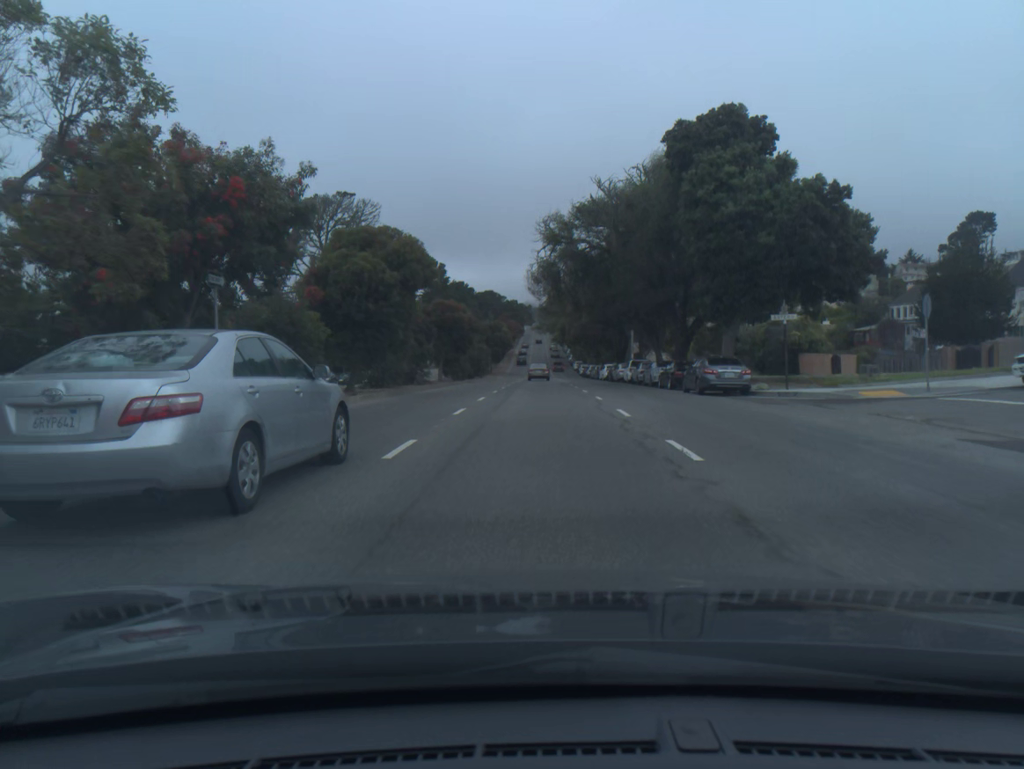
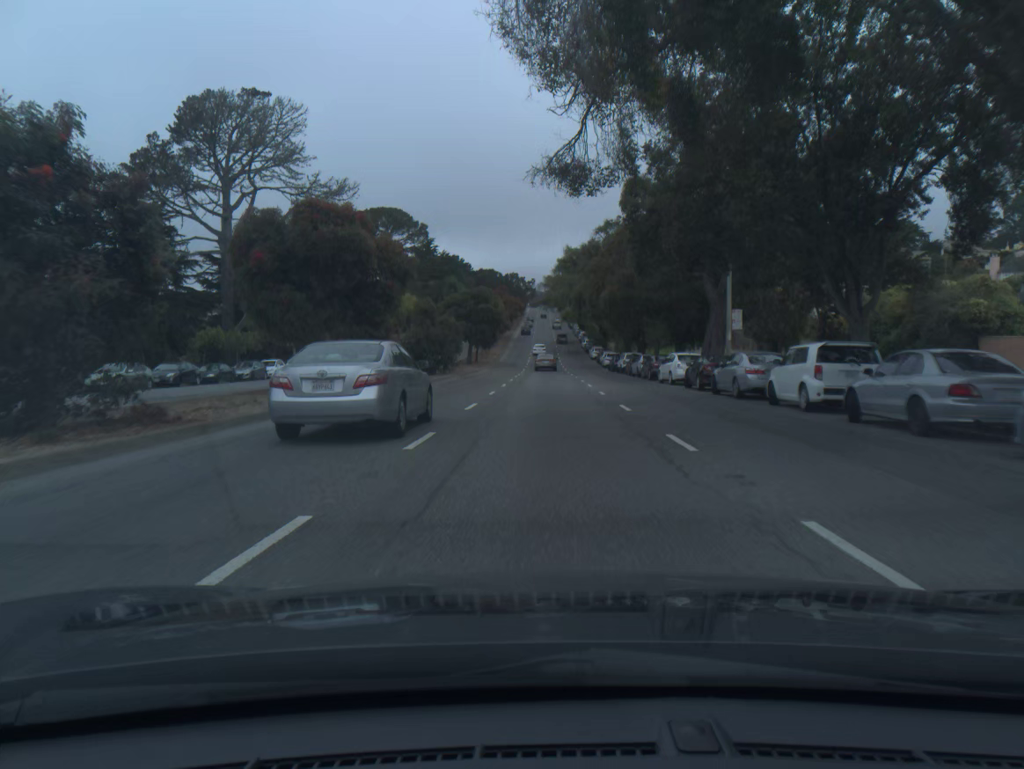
(-0.1, +34.6) m; 0°
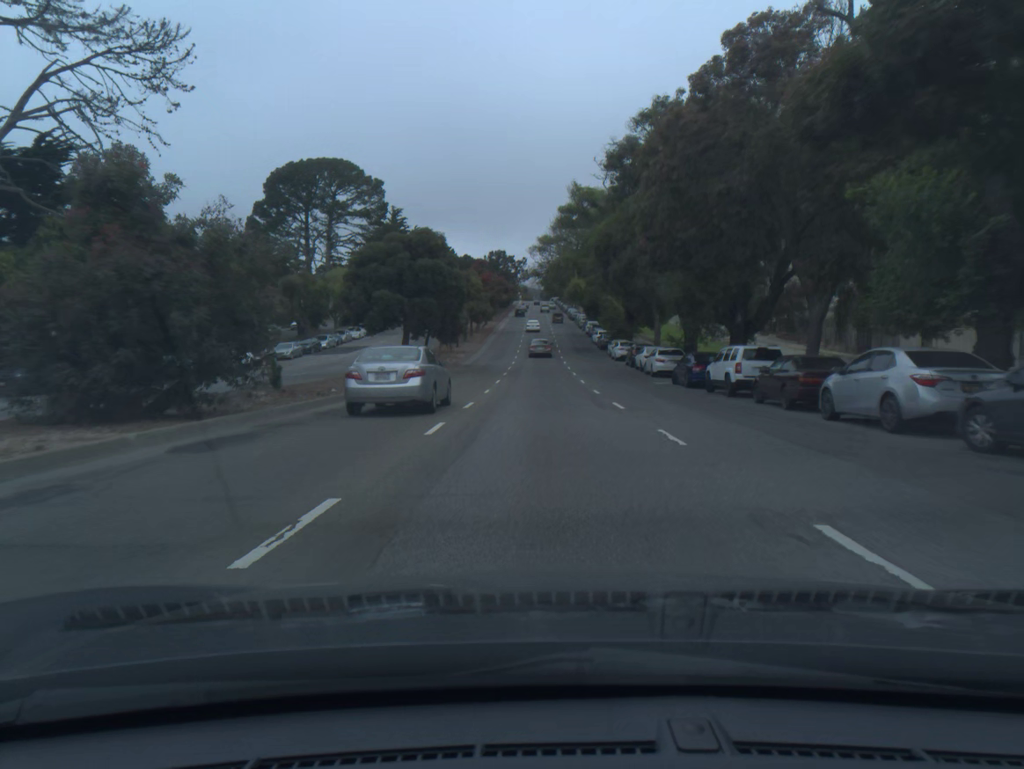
(+0.1, +35.5) m; +1°
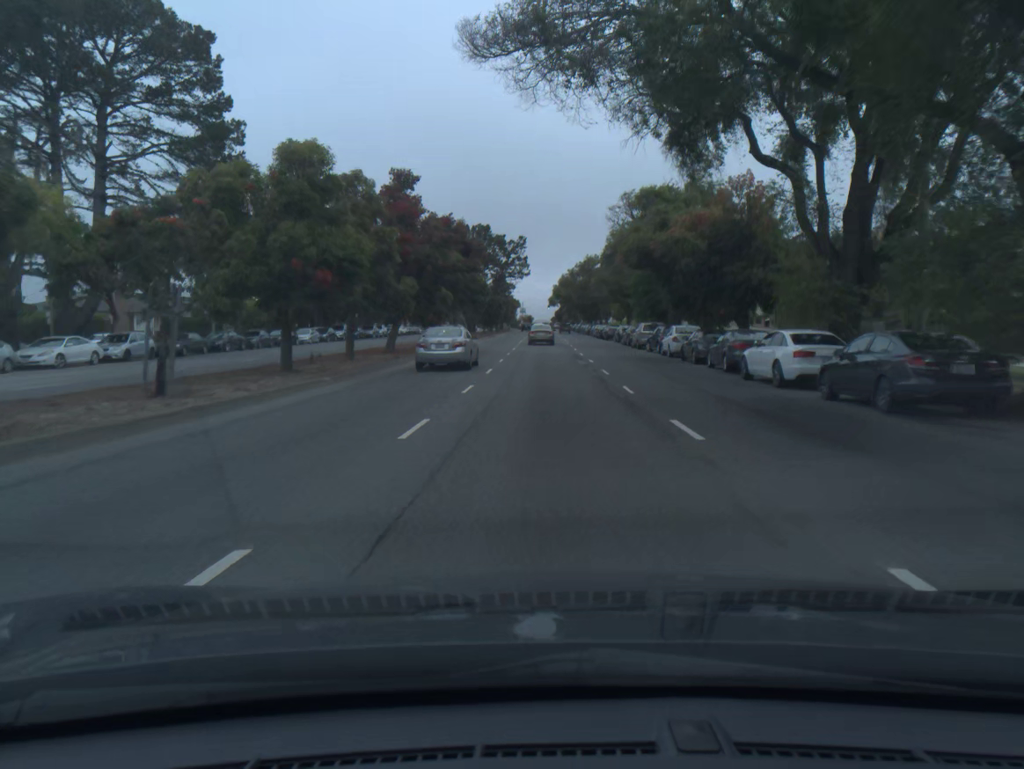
(-0.3, +59.6) m; -1°
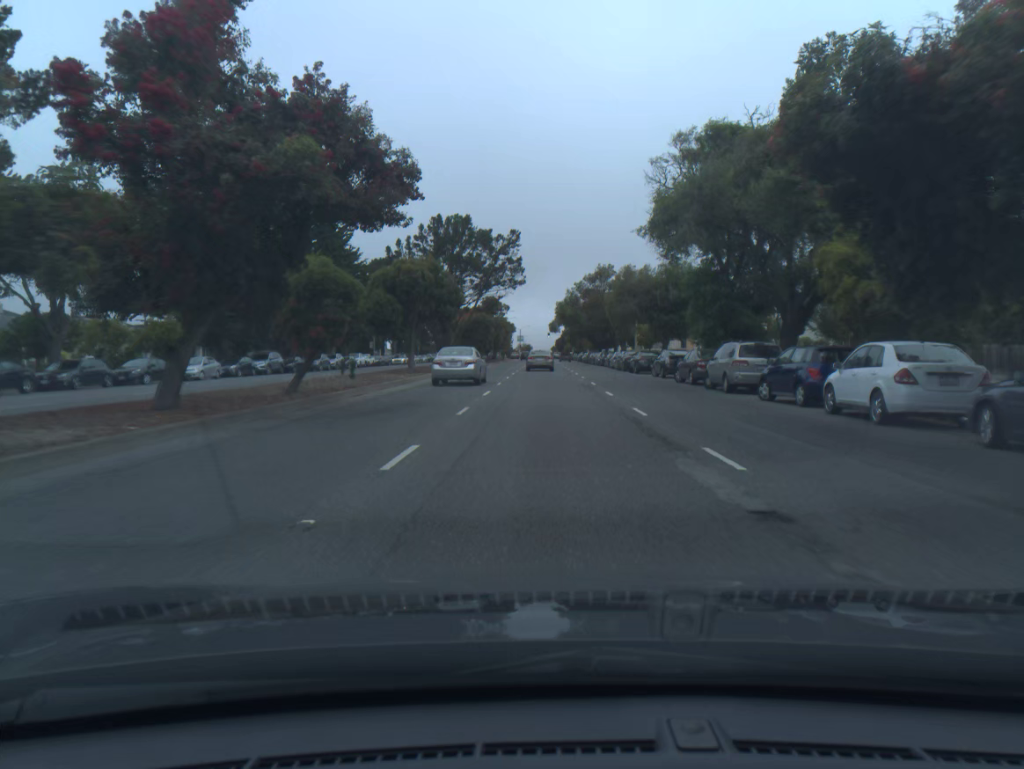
(-0.1, +23.2) m; 0°
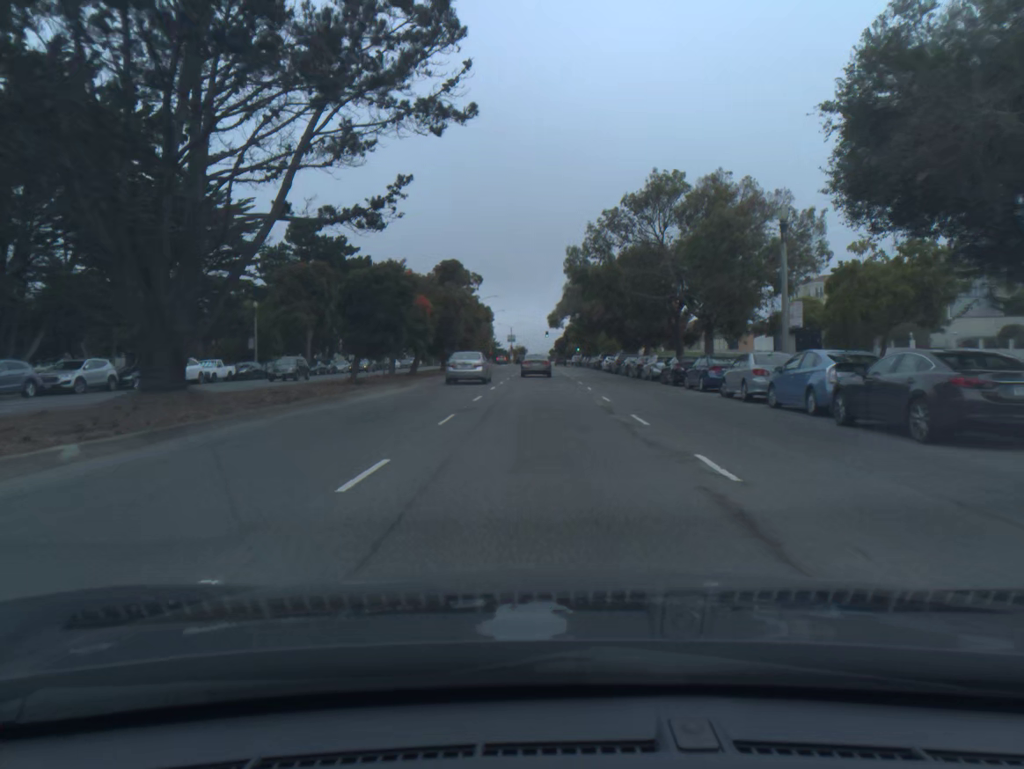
(+0.3, +44.5) m; +1°
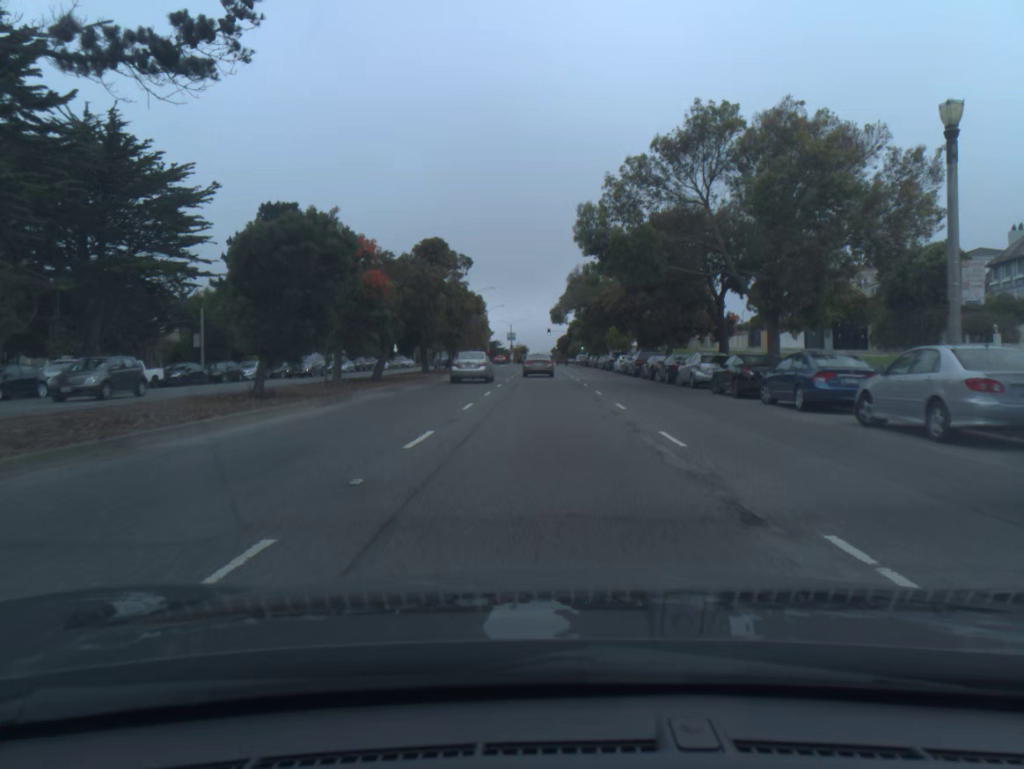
(0.0, +10.9) m; 0°
